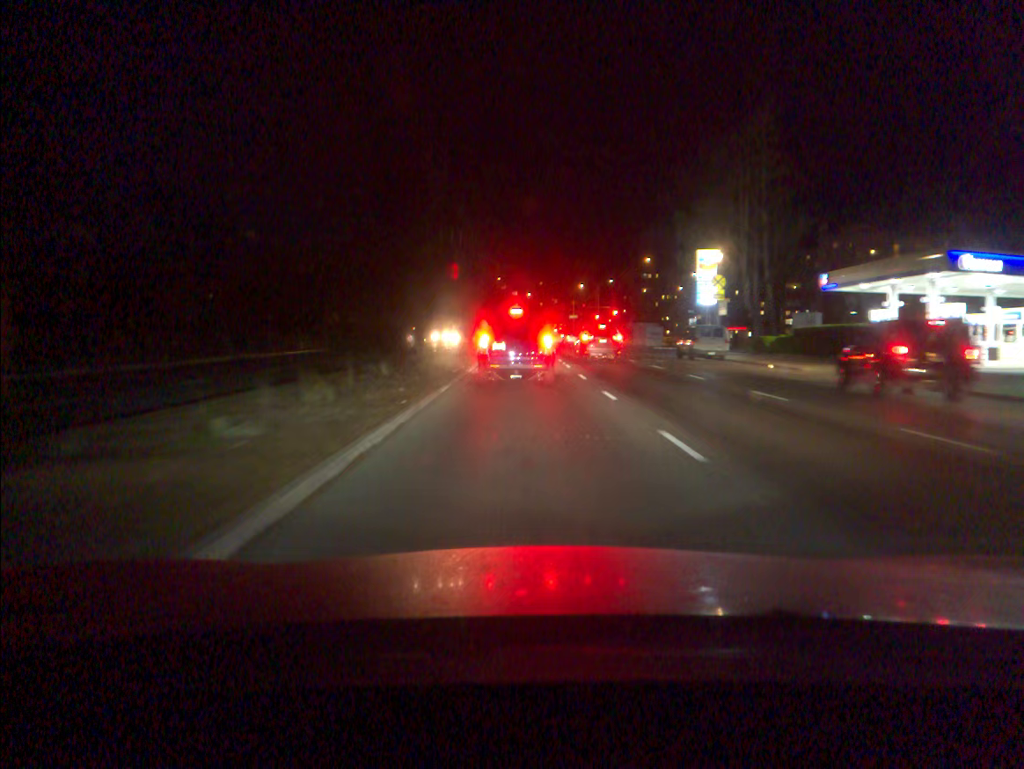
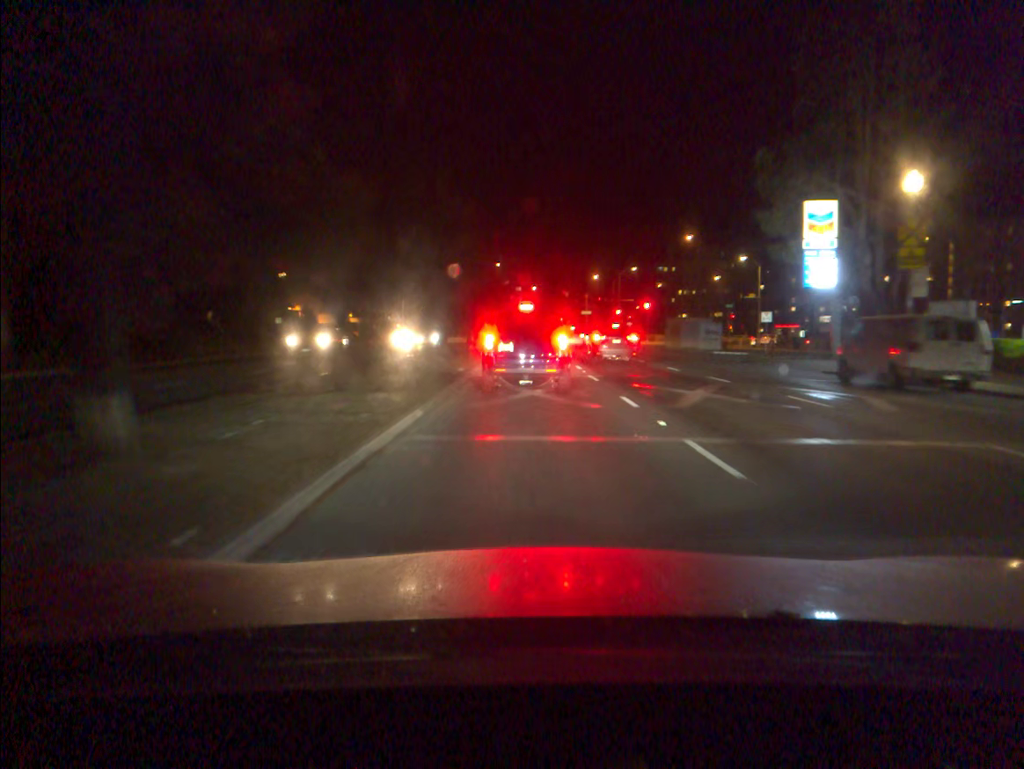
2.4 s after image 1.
(-0.1, +23.7) m; 0°
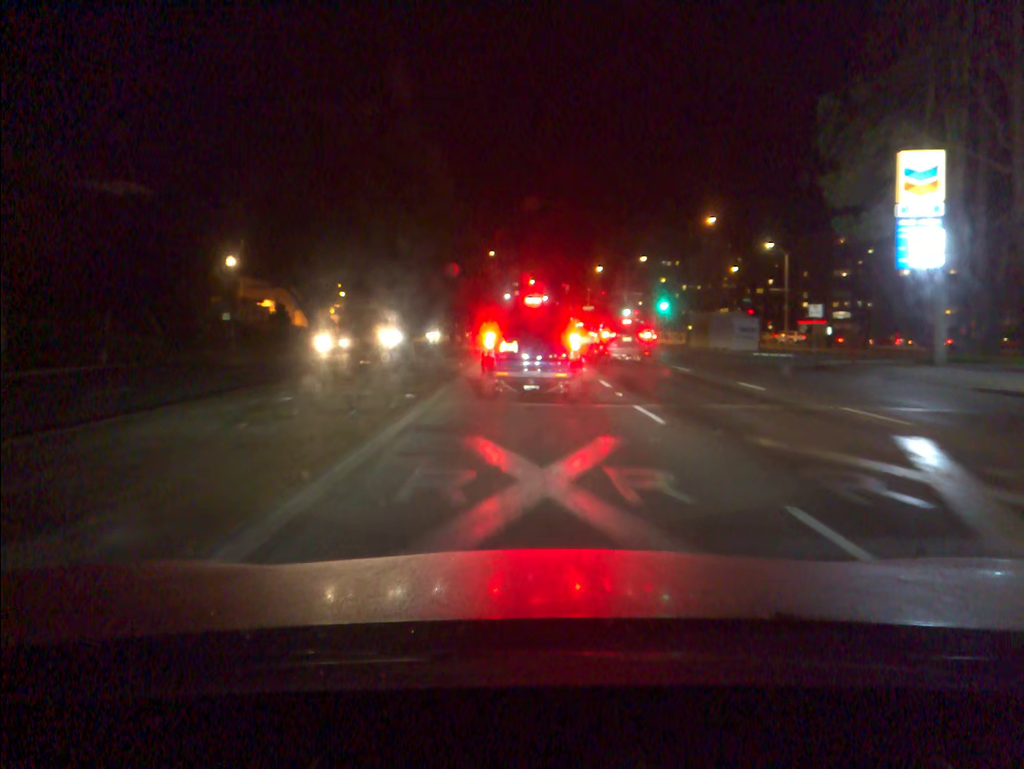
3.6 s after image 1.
(0.0, +10.5) m; 0°
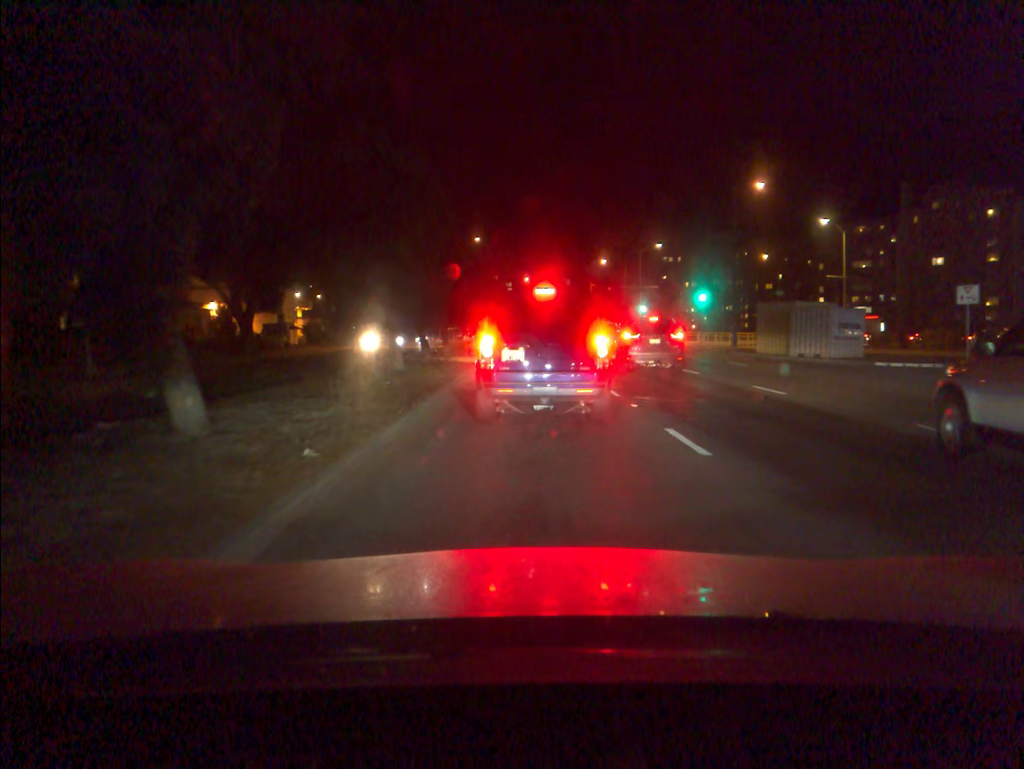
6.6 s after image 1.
(+0.1, +18.2) m; 0°
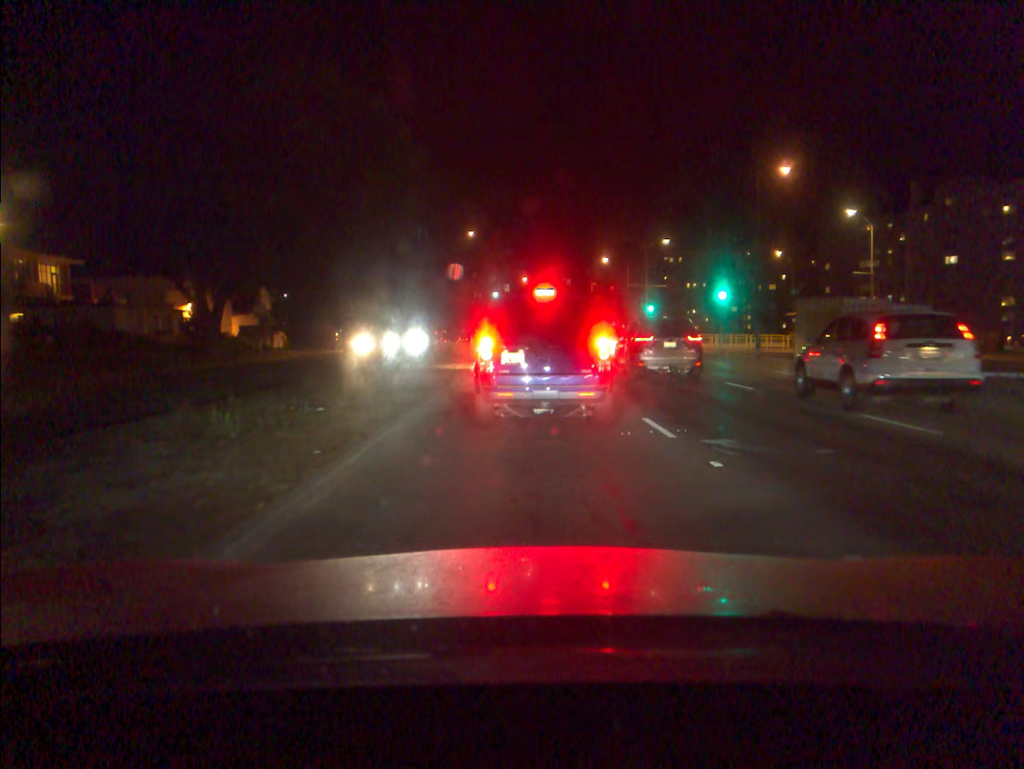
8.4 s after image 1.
(0.0, +6.1) m; +1°
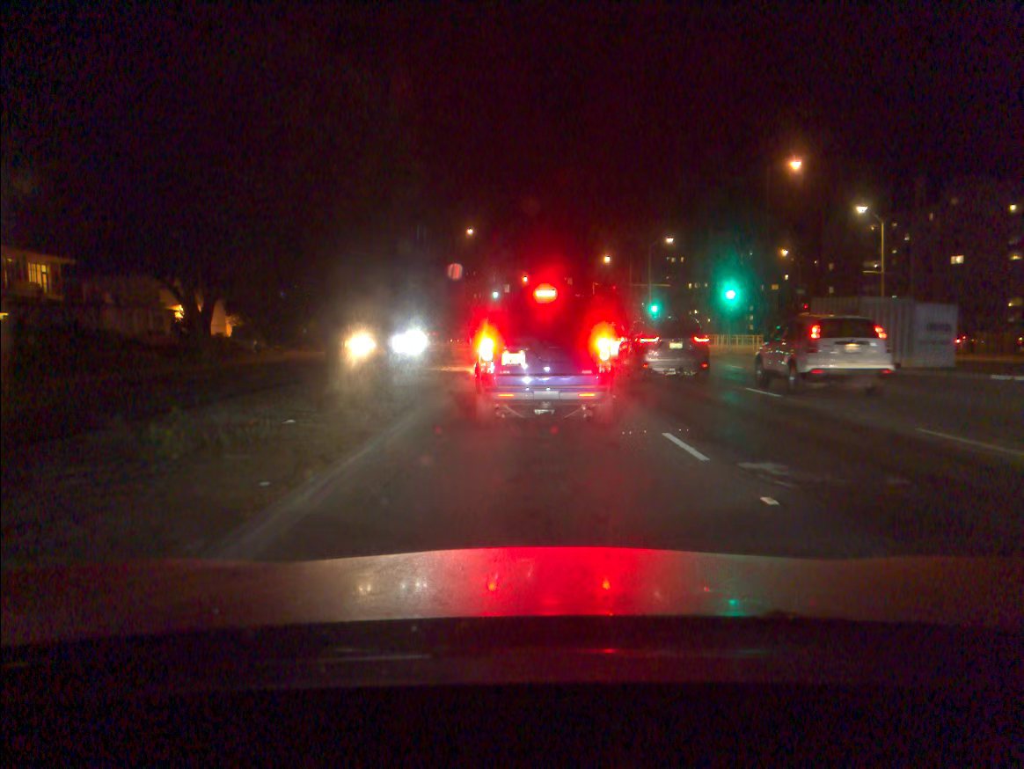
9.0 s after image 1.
(0.0, +1.7) m; 0°
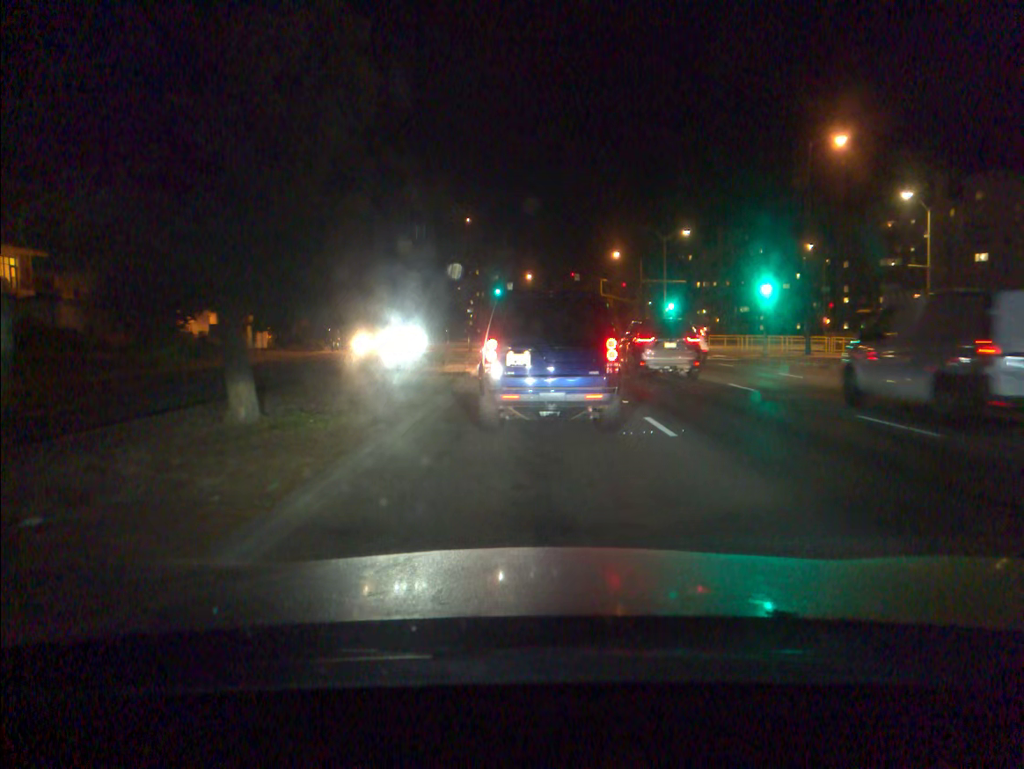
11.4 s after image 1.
(0.0, +6.1) m; -1°
